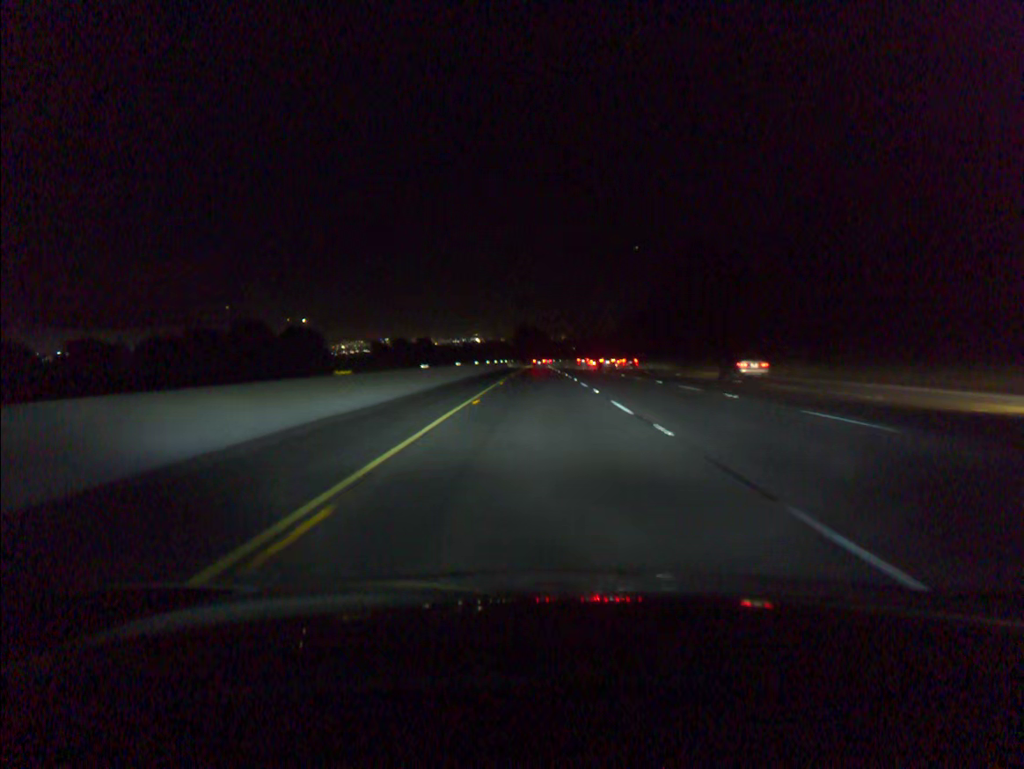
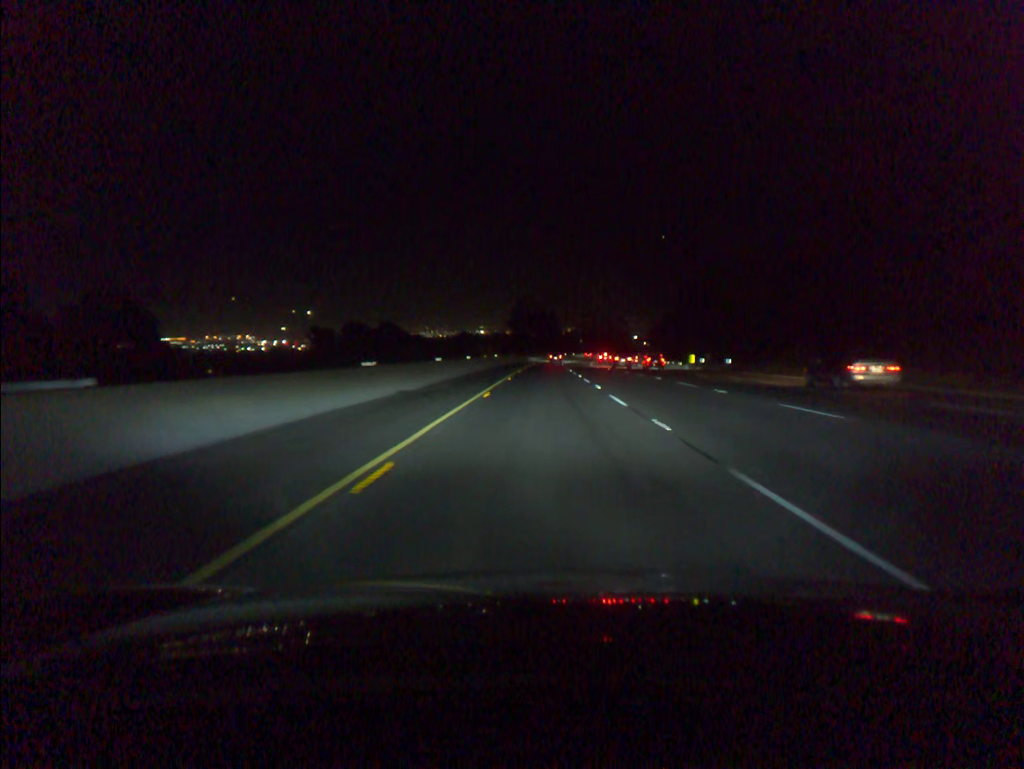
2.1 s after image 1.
(-0.3, +70.9) m; 0°
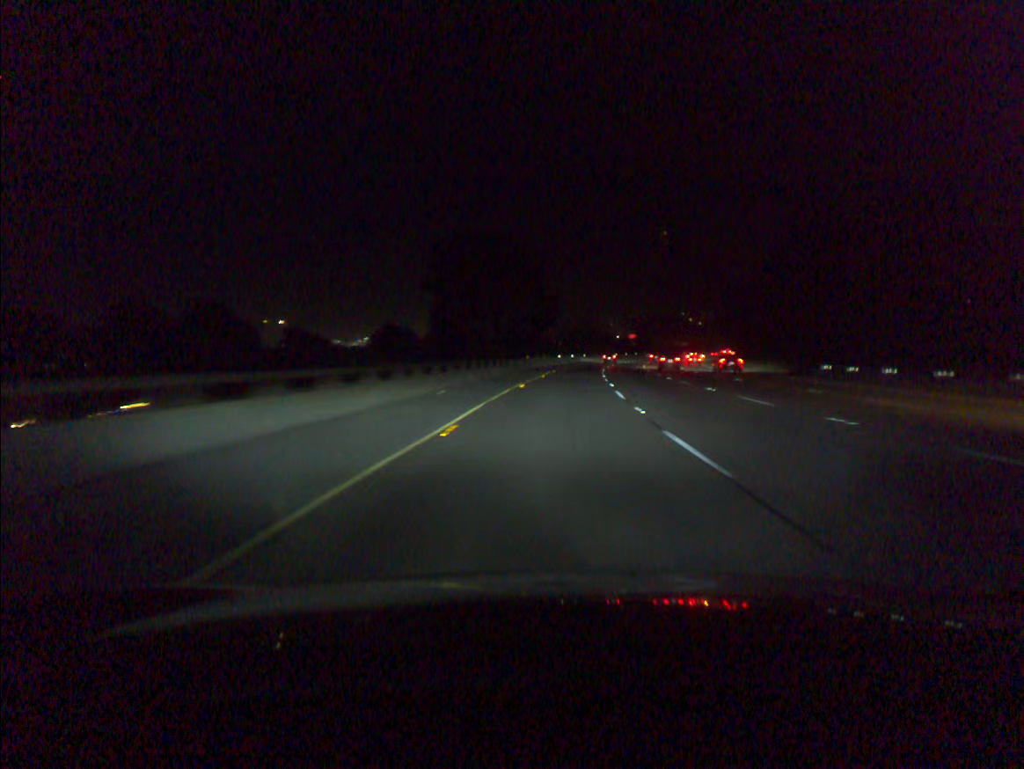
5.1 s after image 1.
(+0.9, +97.5) m; +2°
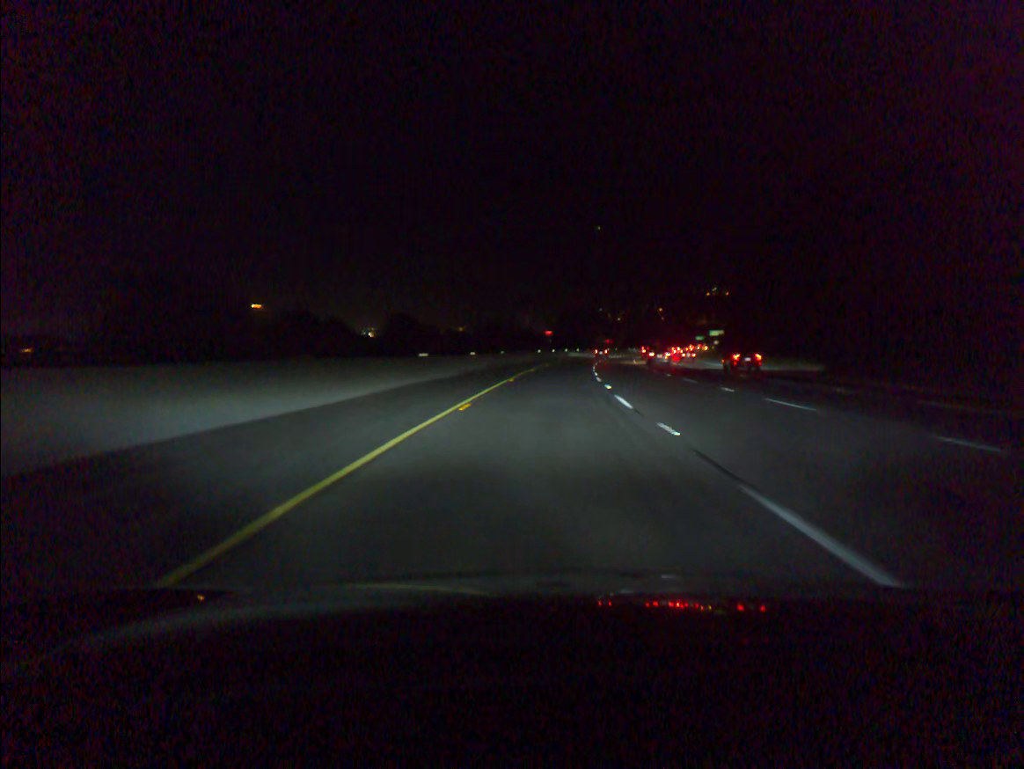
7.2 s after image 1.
(+3.6, +69.2) m; +6°
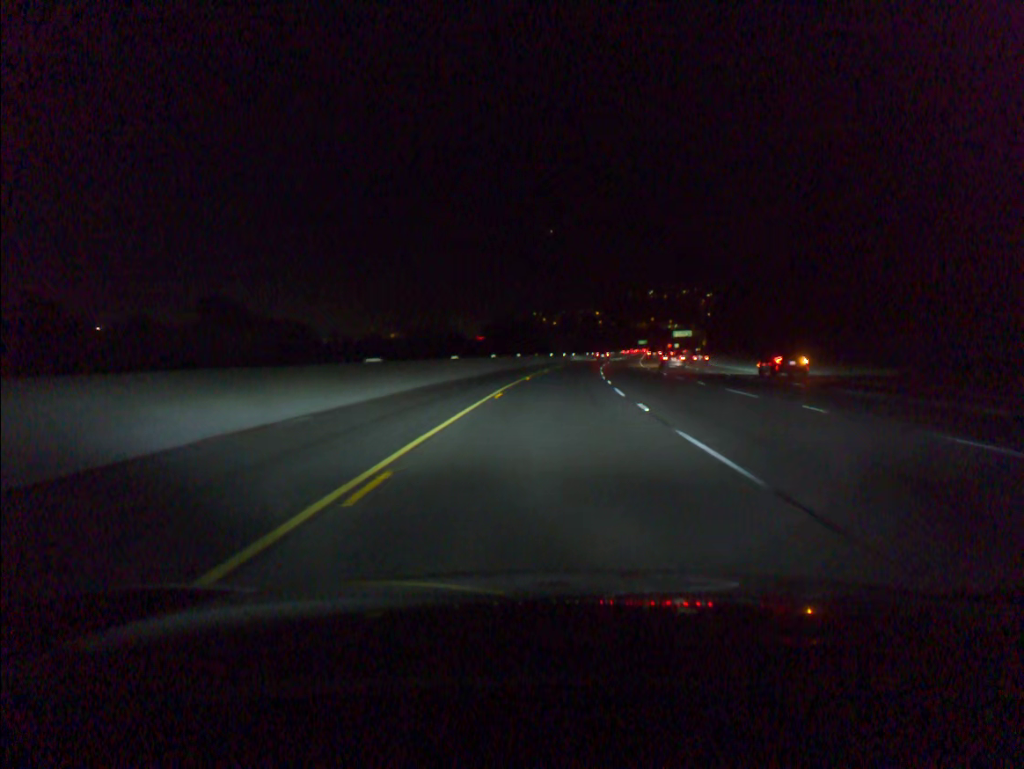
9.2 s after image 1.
(+2.8, +67.5) m; +5°
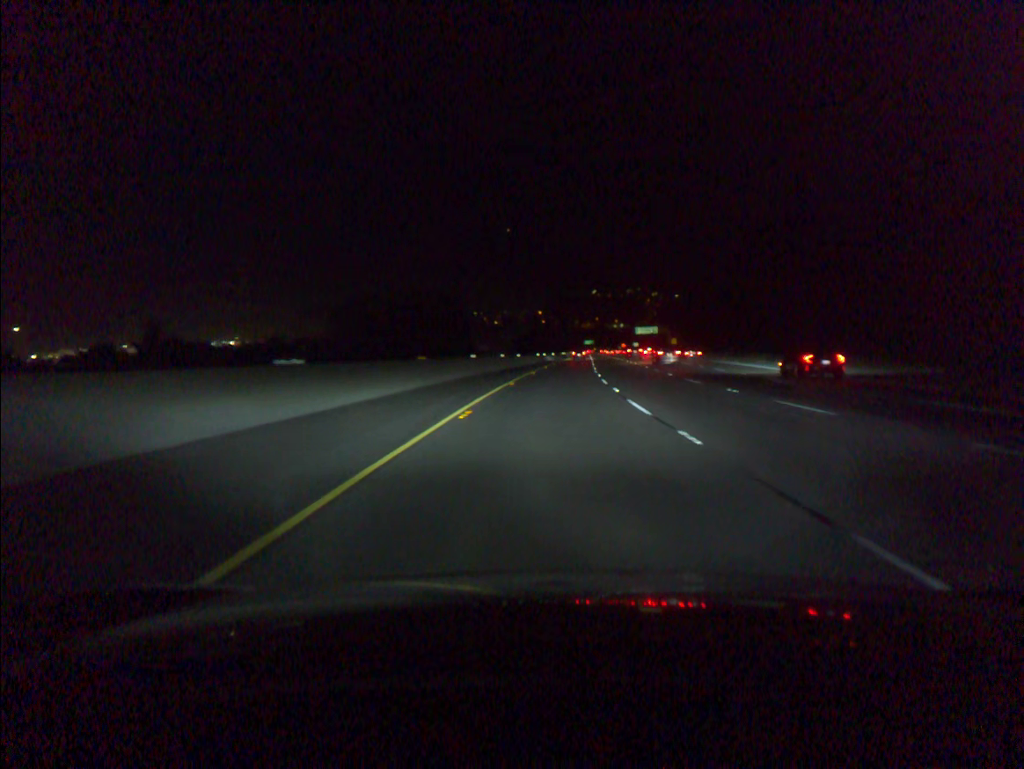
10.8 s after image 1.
(+1.9, +50.8) m; +4°
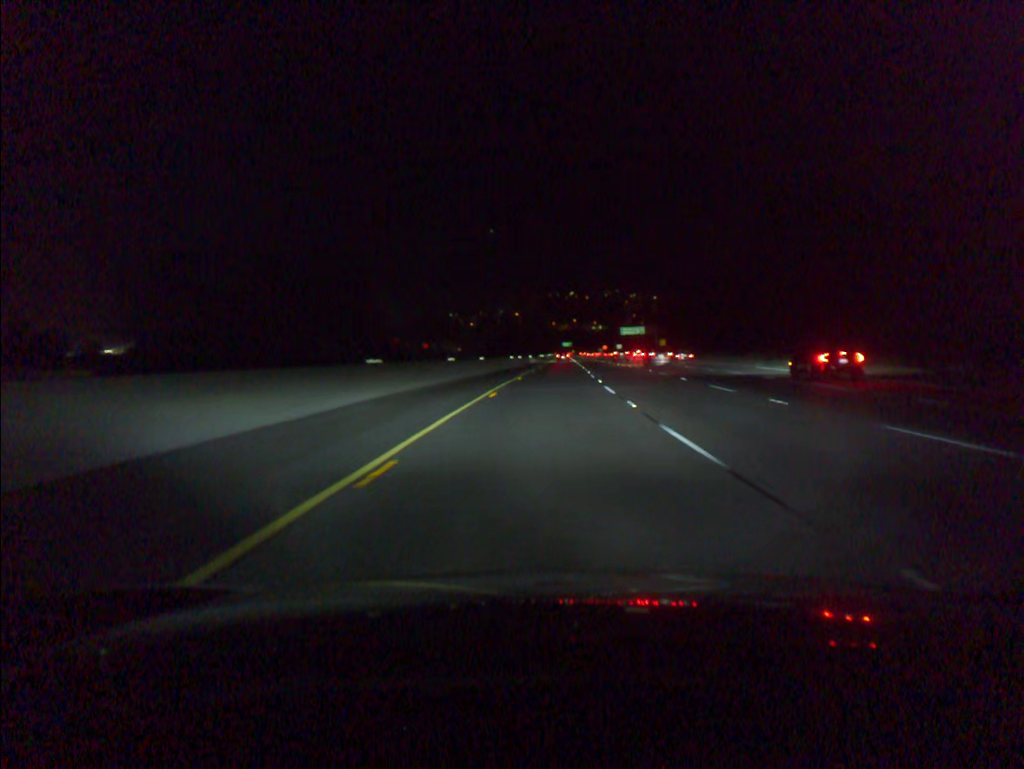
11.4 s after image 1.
(+0.3, +21.3) m; +2°
